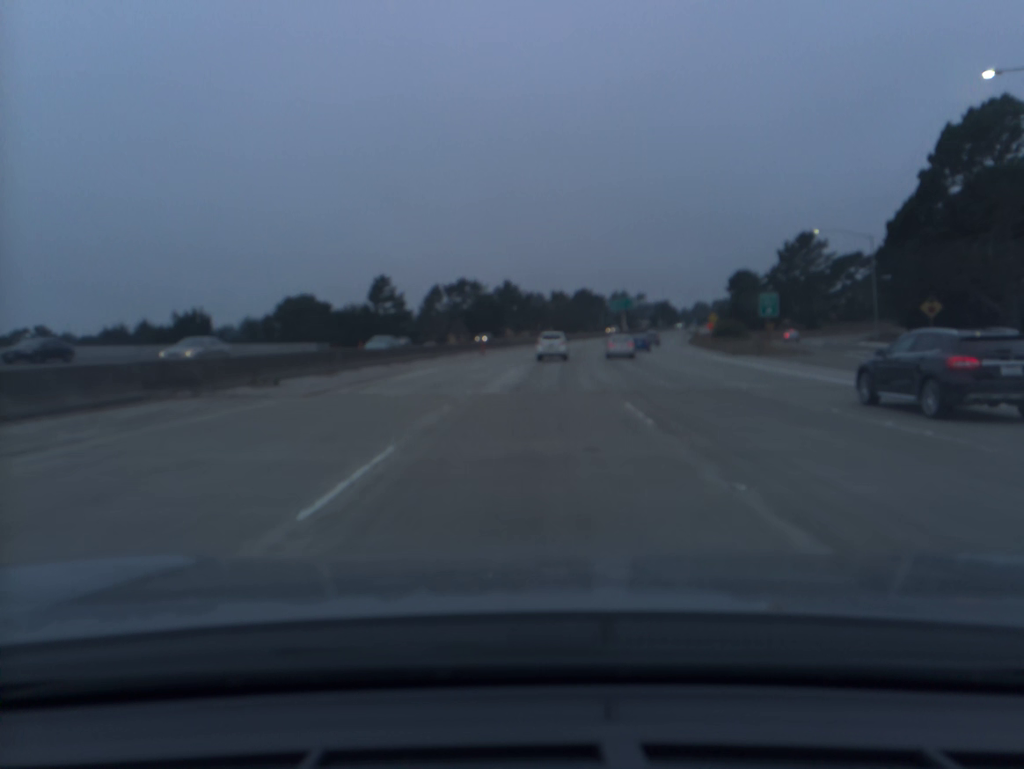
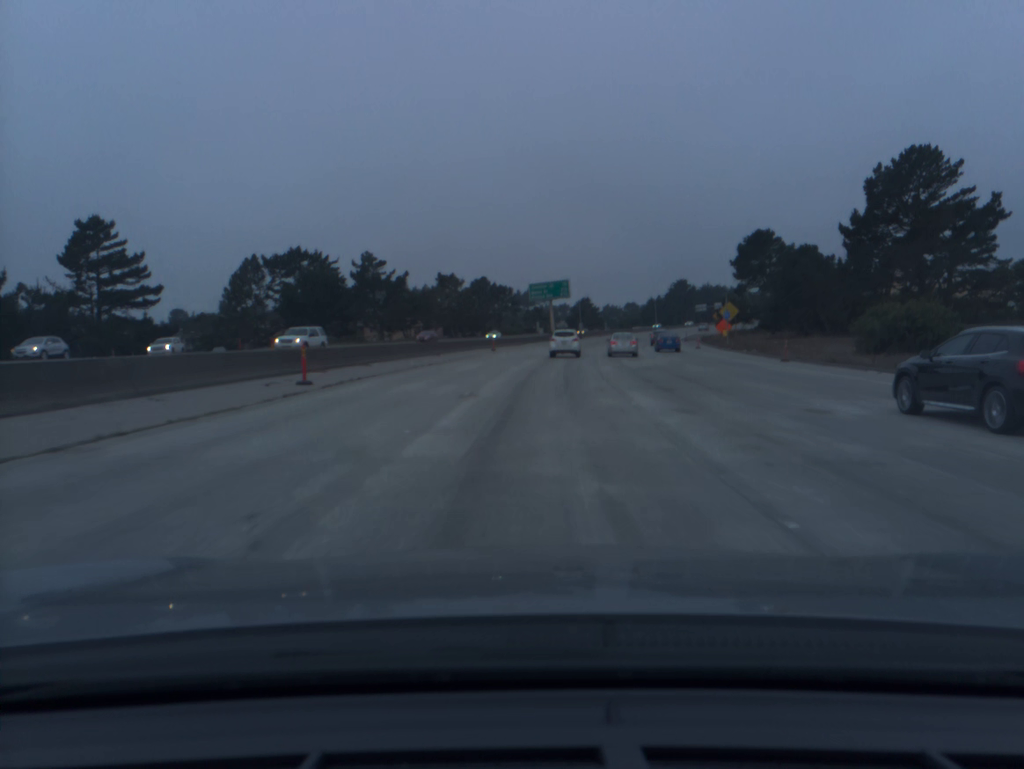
(+4.8, +73.1) m; +8°
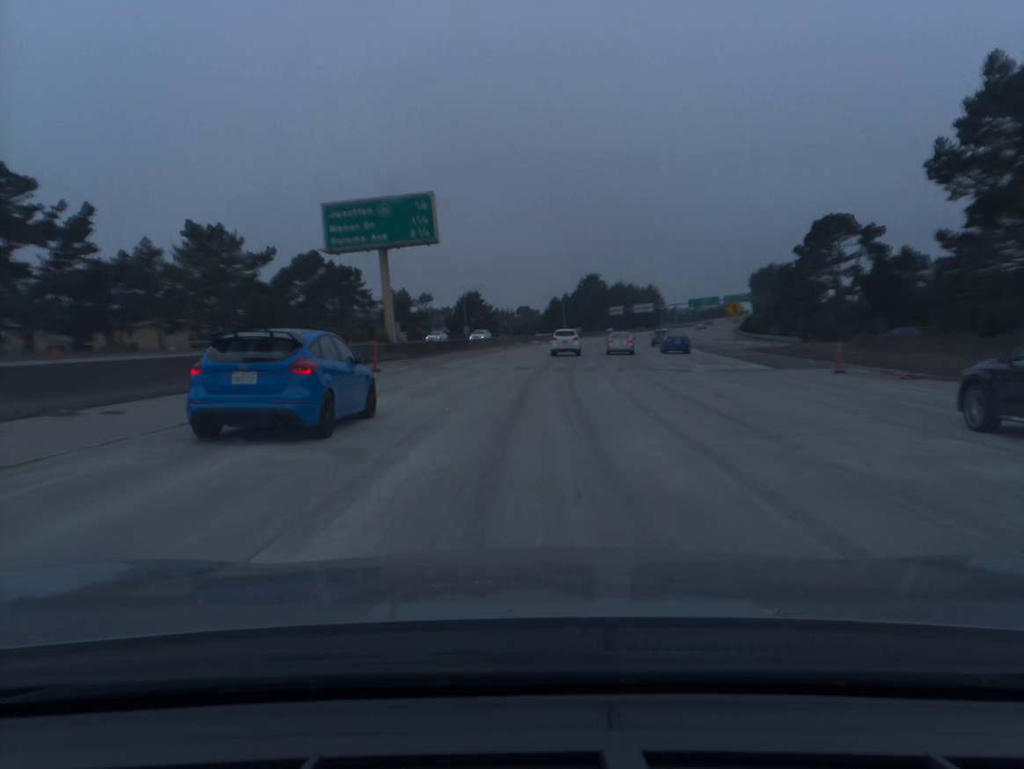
(+5.4, +73.3) m; +8°
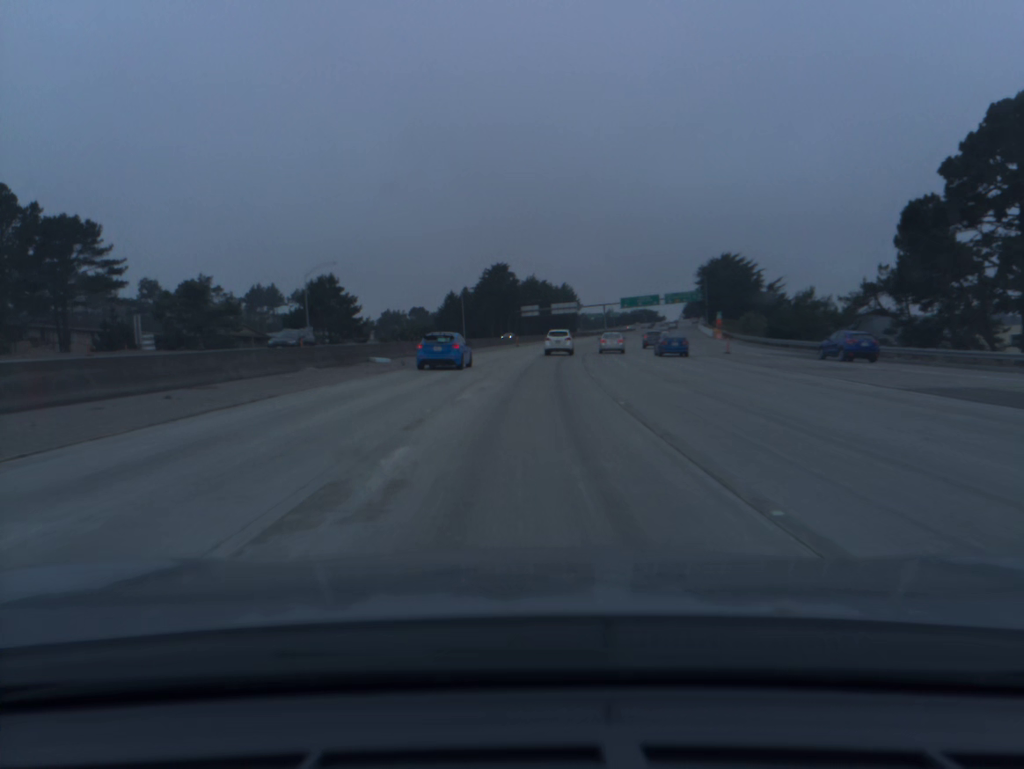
(+3.6, +58.9) m; +7°
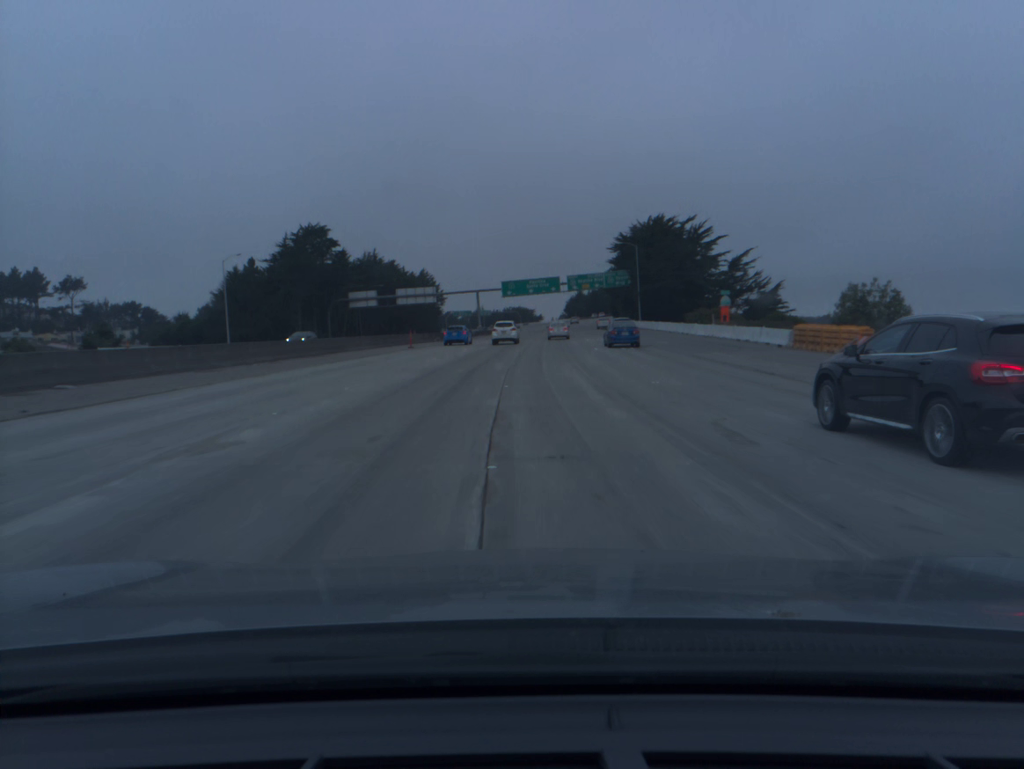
(+6.1, +71.3) m; +10°
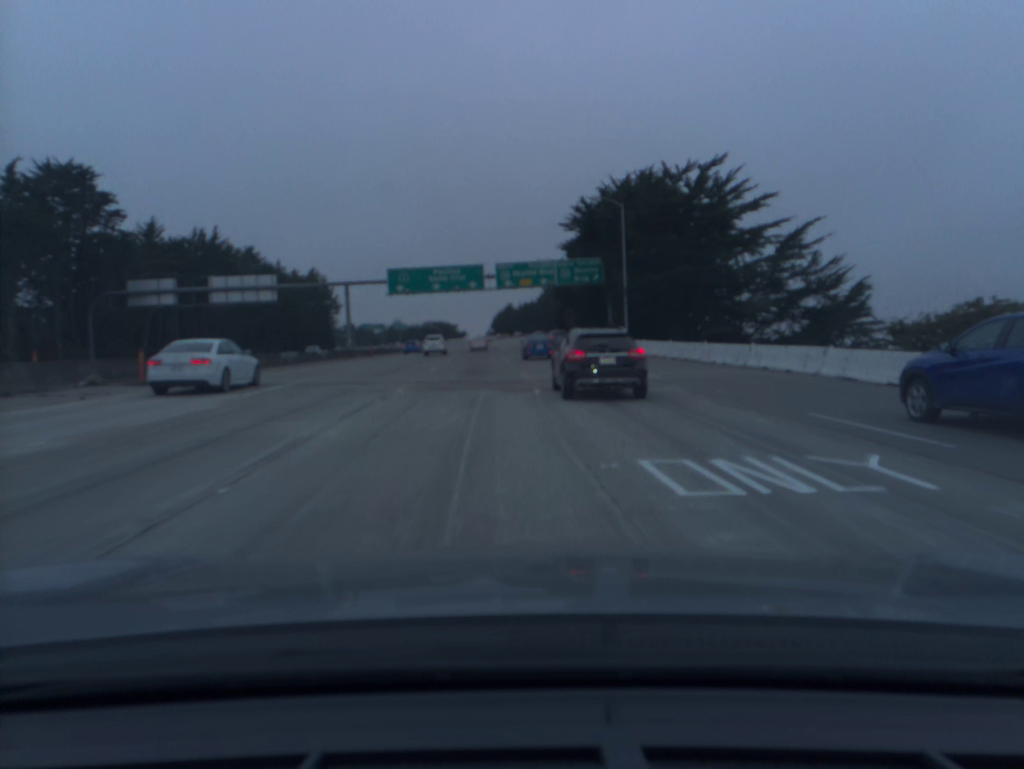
(+2.8, +53.2) m; +5°
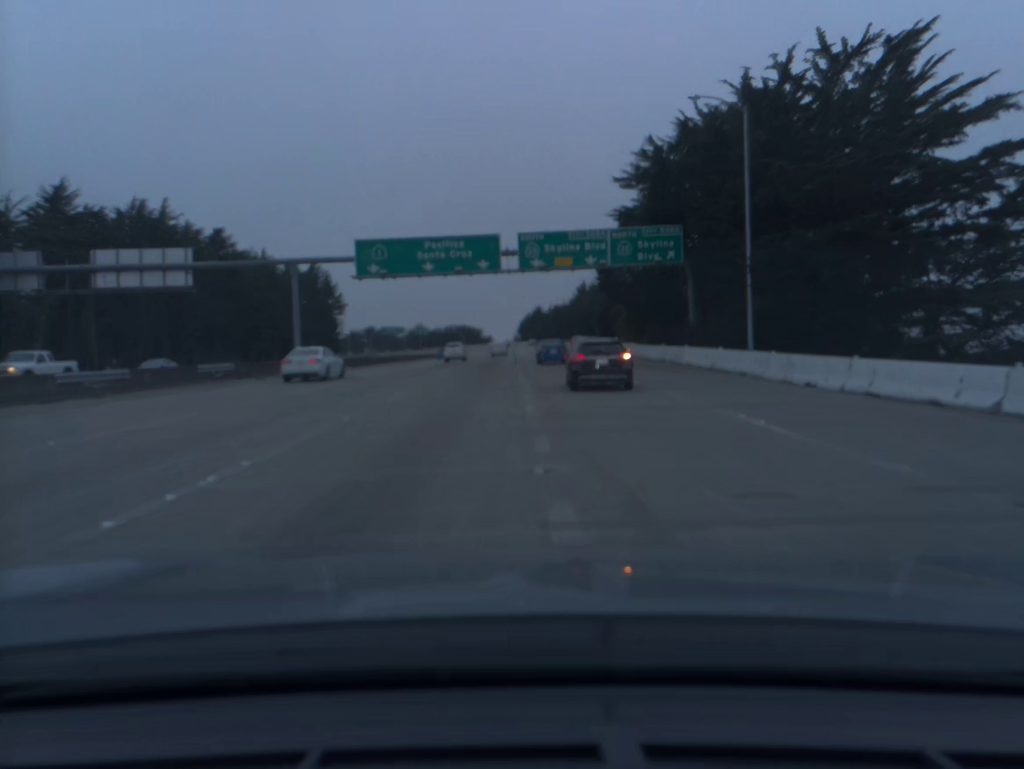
(-0.4, +26.8) m; -2°
